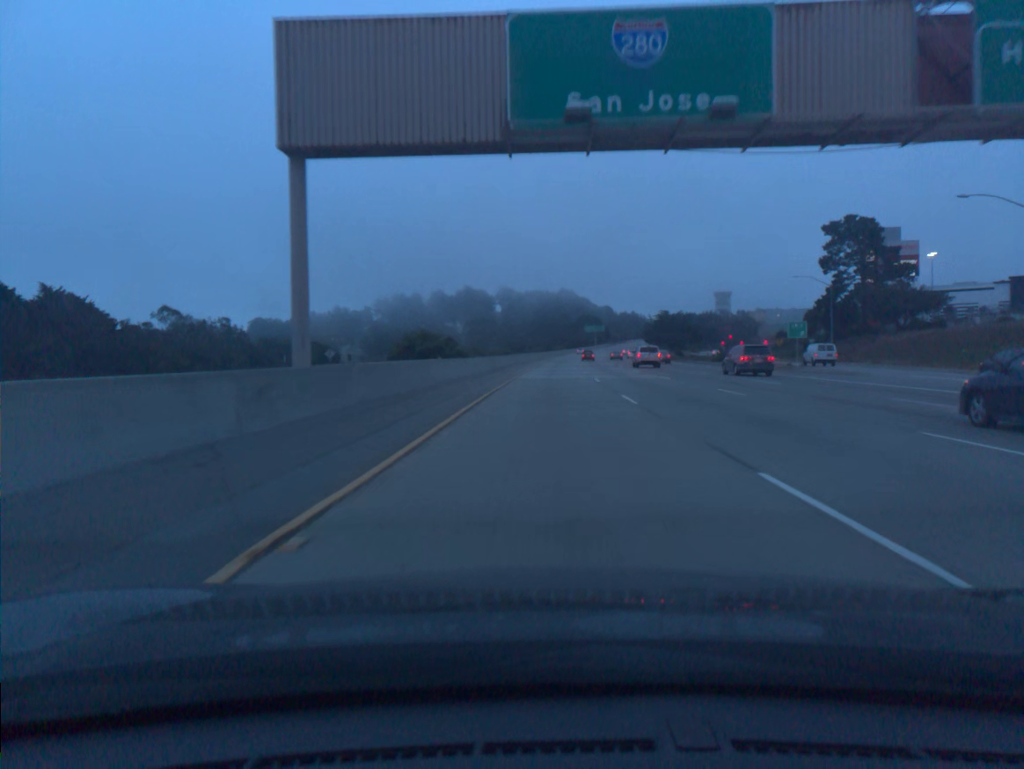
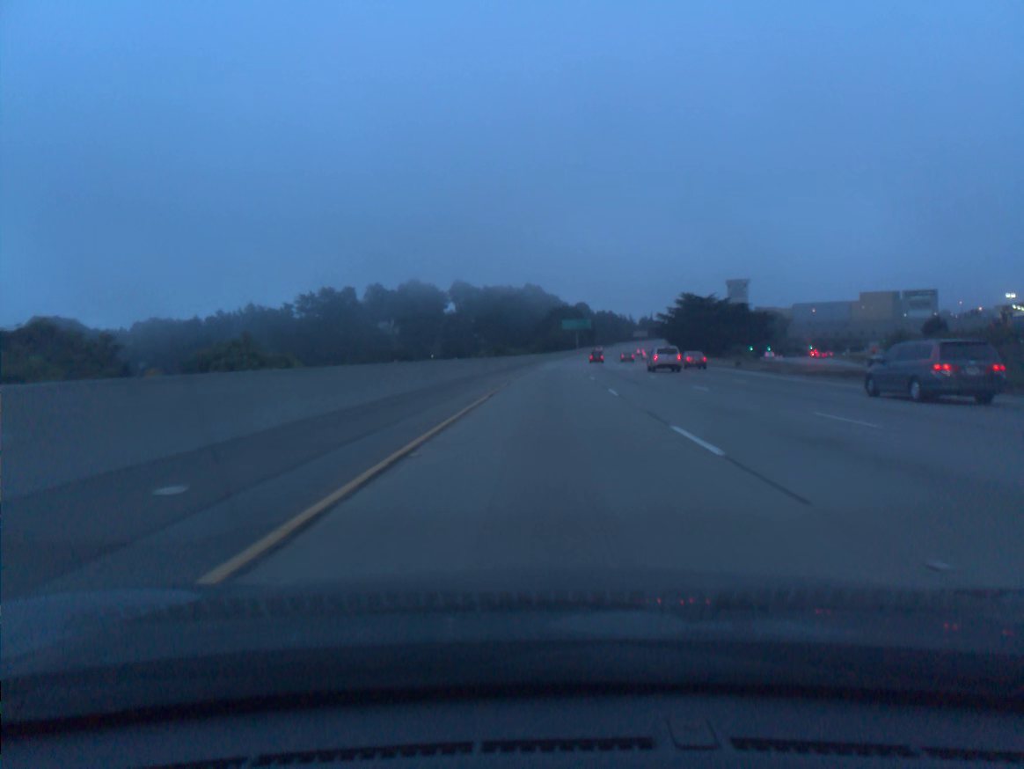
(+2.5, +97.5) m; +3°
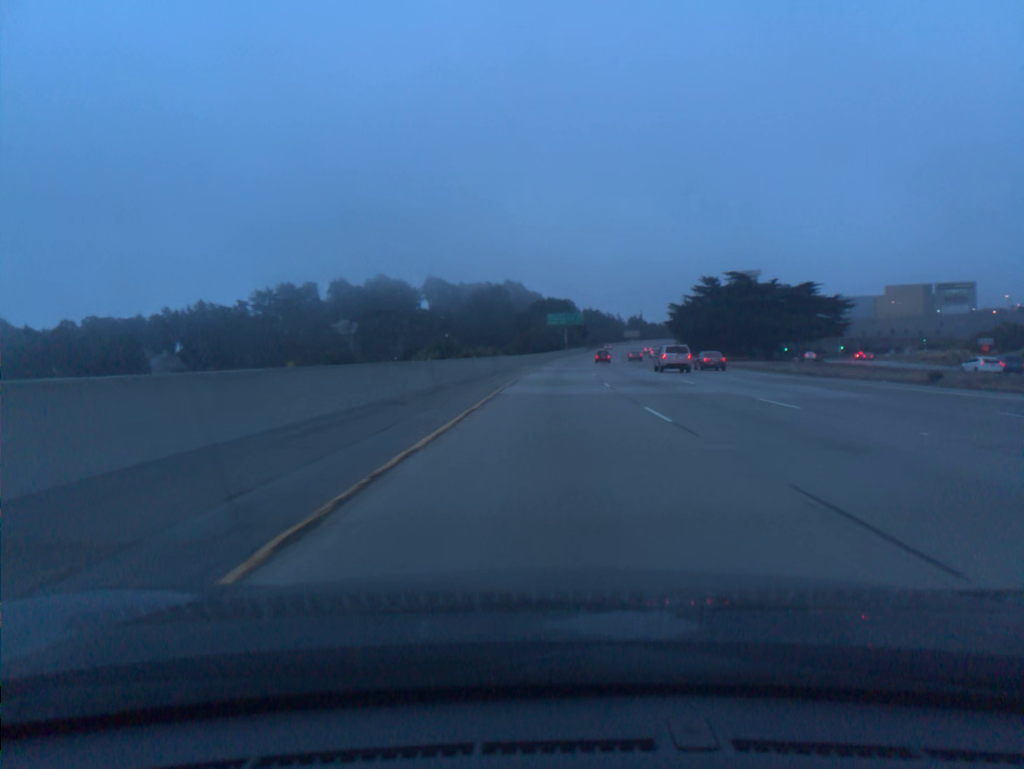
(+0.4, +39.2) m; +1°
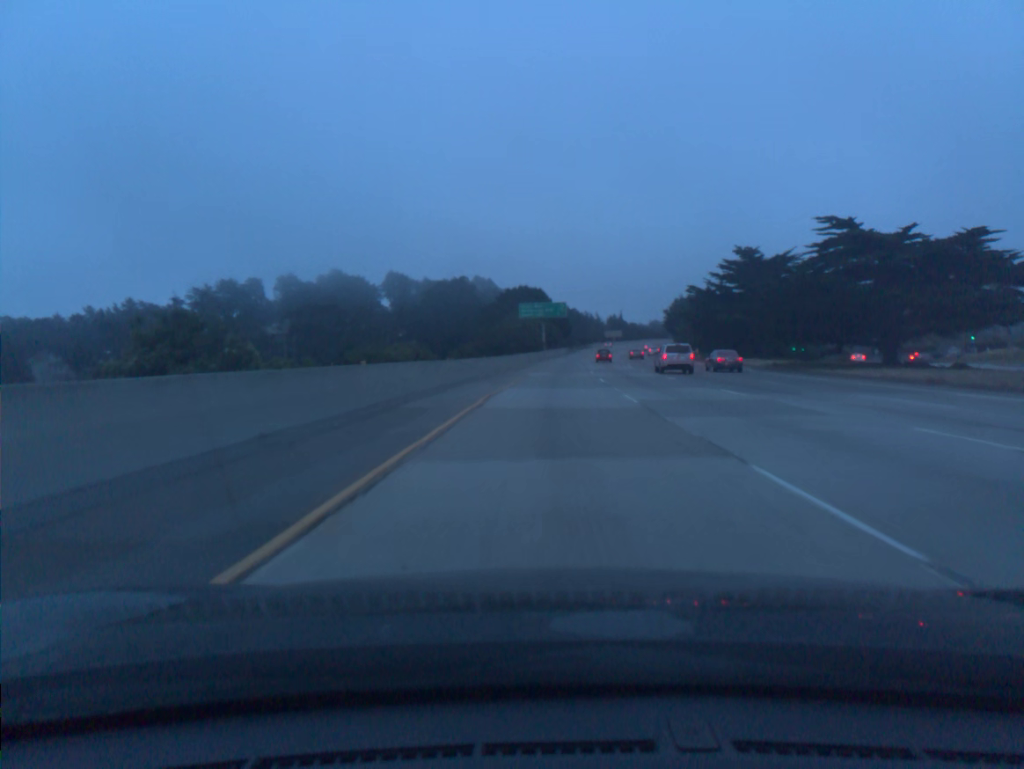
(+0.6, +39.2) m; +2°
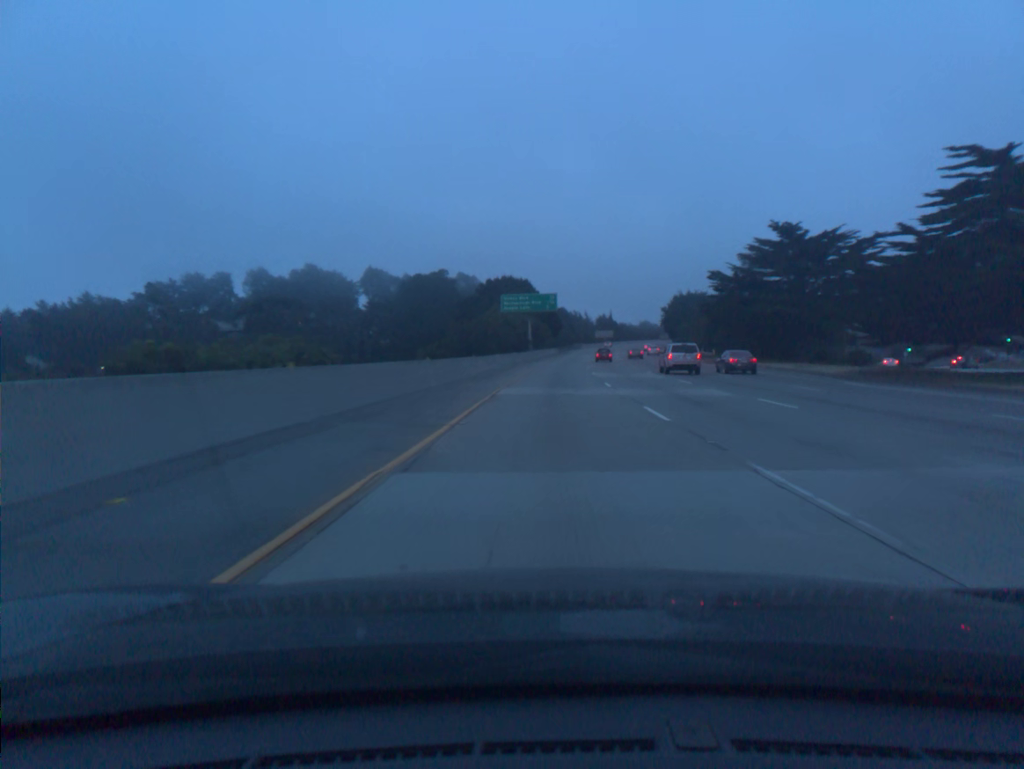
(+0.2, +19.6) m; +1°
